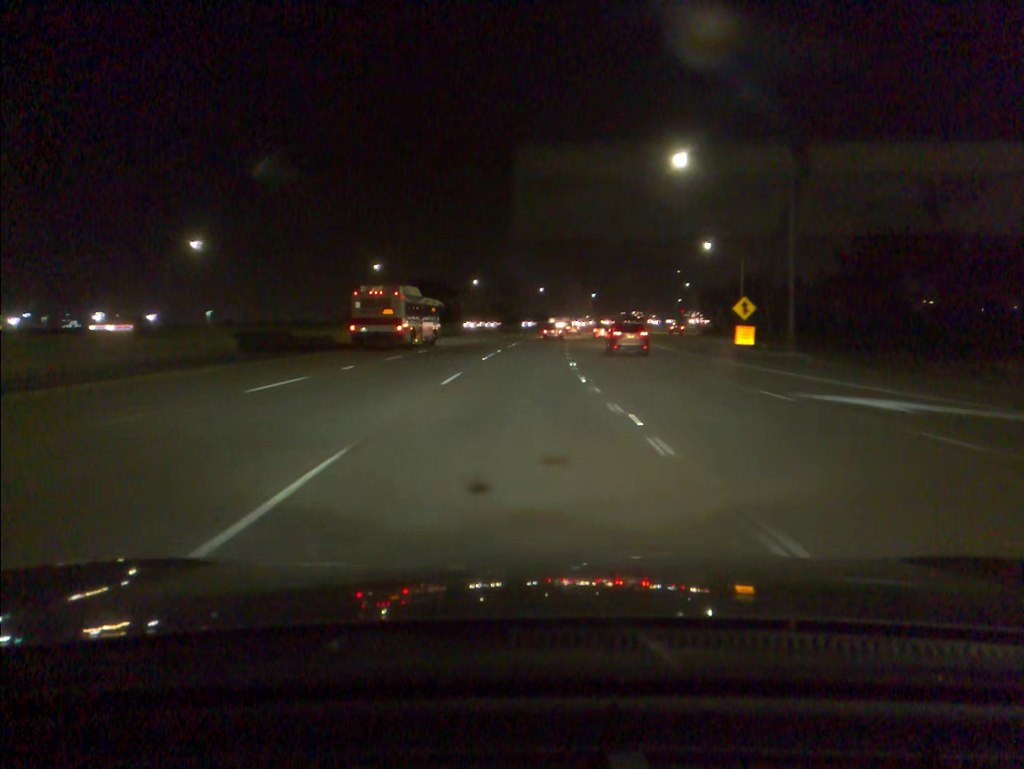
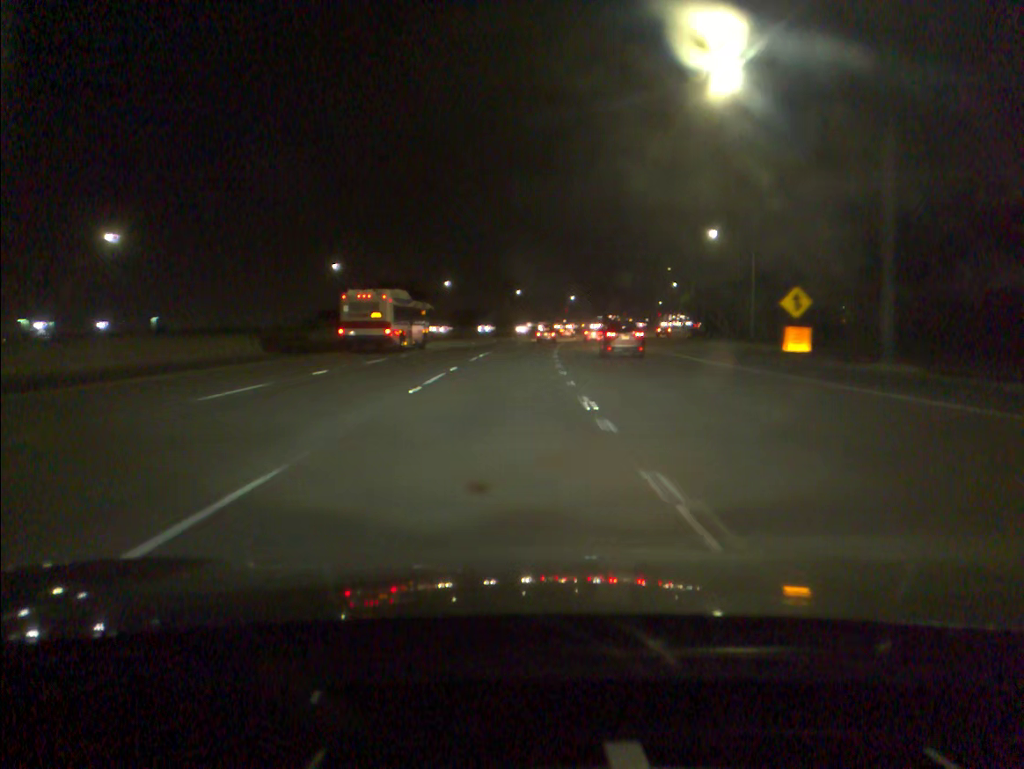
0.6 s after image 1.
(+0.2, +15.9) m; +2°
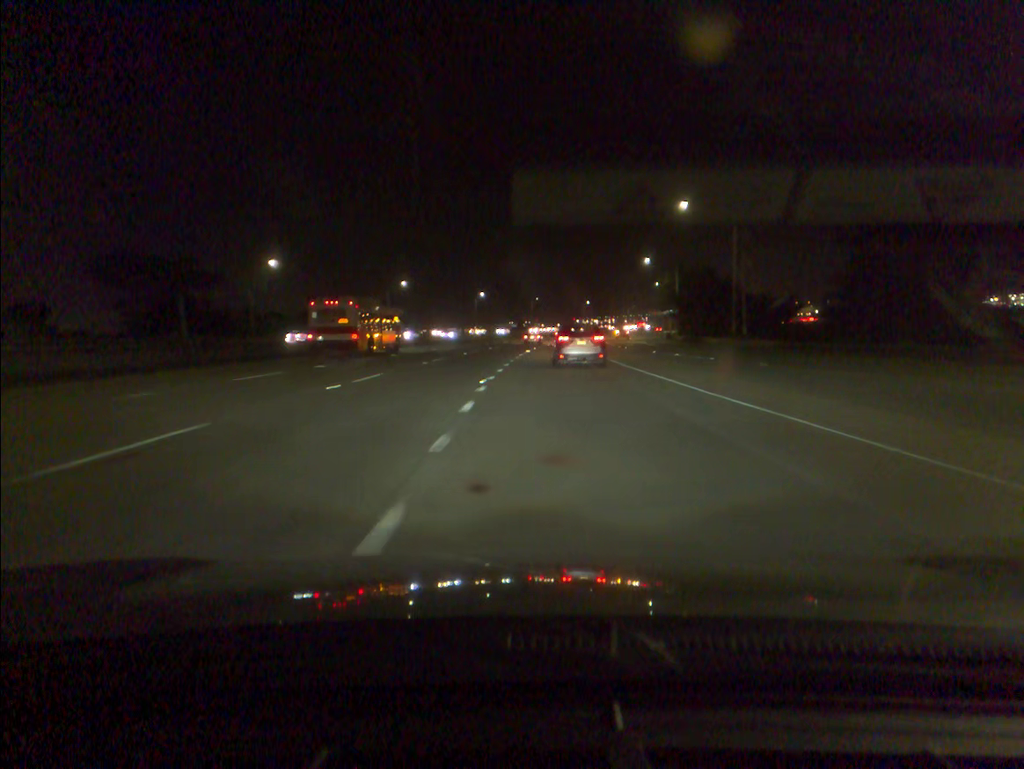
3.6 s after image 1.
(+4.8, +77.5) m; +7°
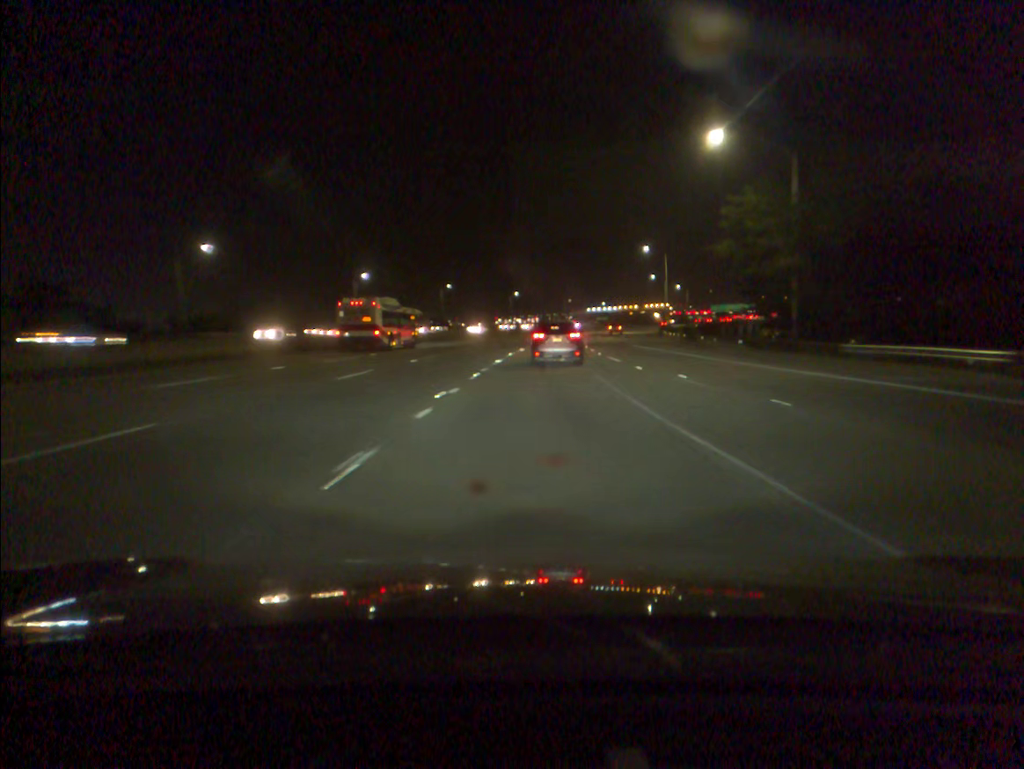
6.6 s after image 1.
(+3.3, +74.9) m; +6°
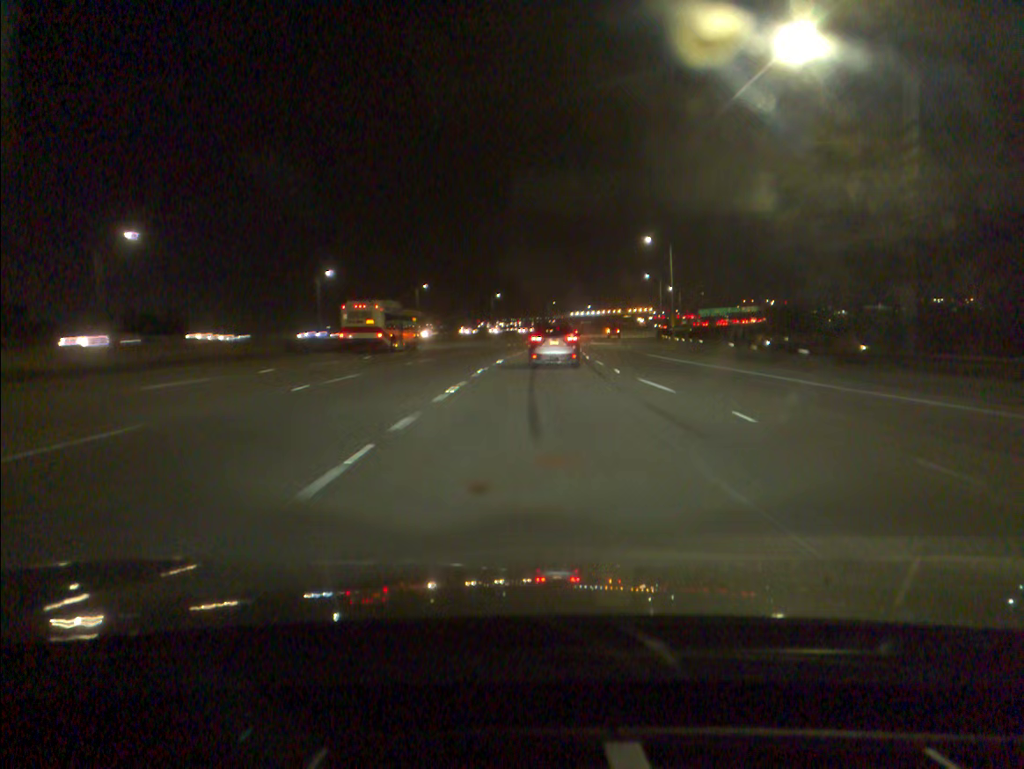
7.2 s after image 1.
(+0.2, +14.7) m; +1°
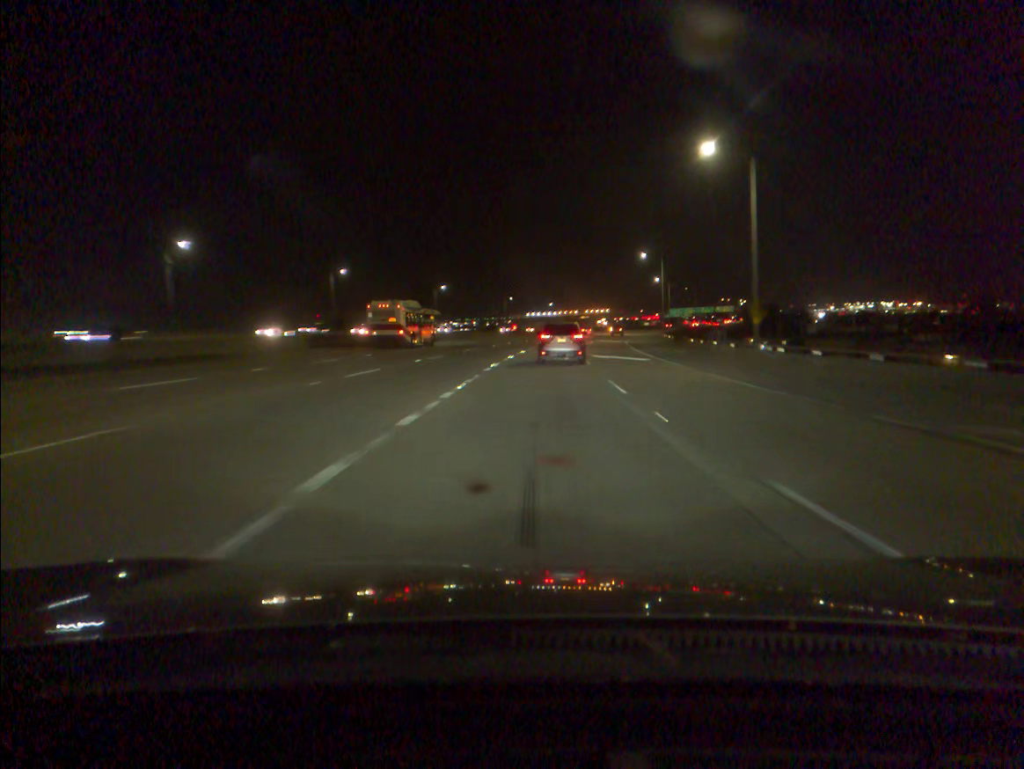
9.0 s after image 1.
(+1.1, +43.7) m; +3°
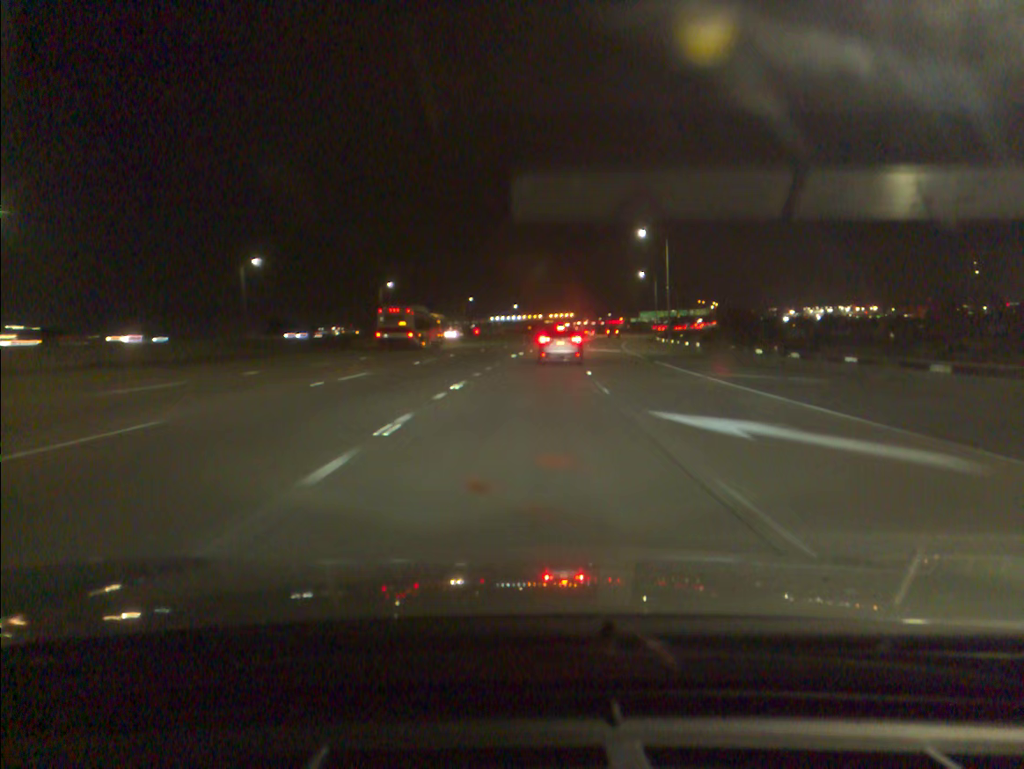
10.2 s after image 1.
(+0.7, +28.8) m; +3°
